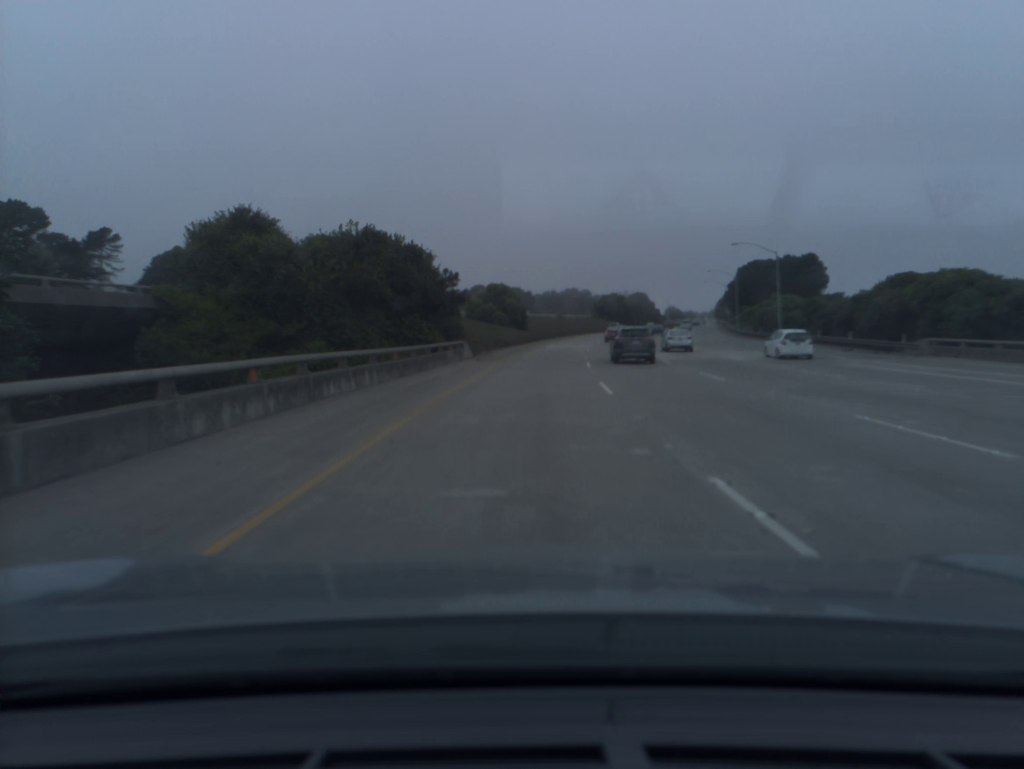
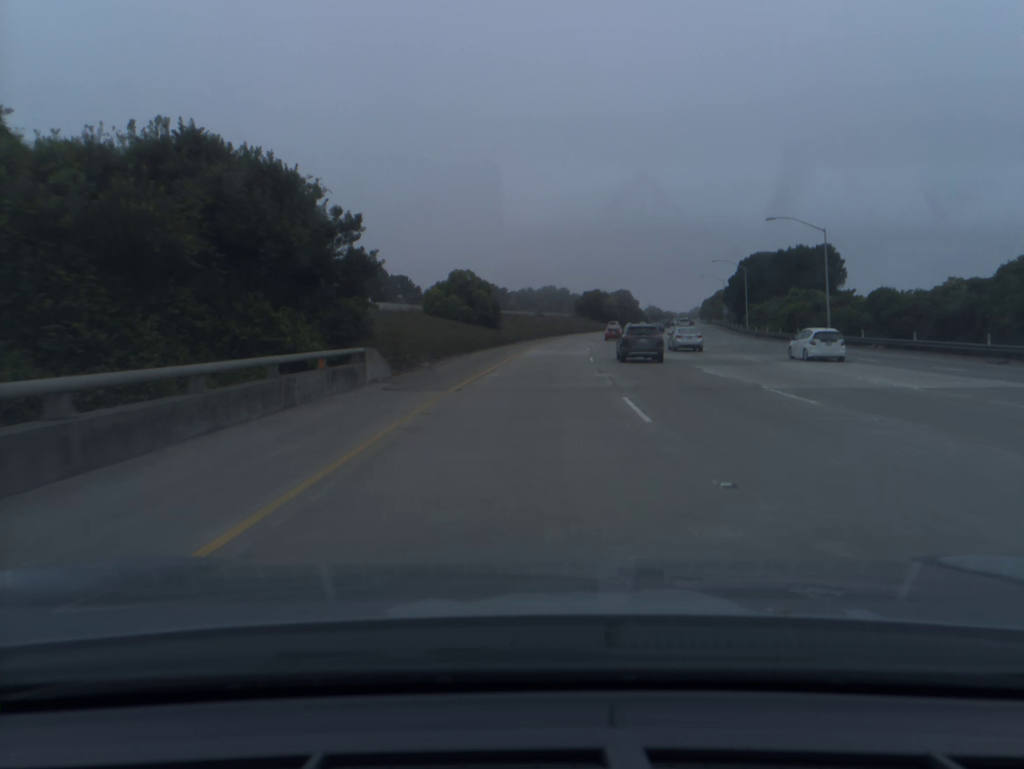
(+0.3, +19.8) m; +2°
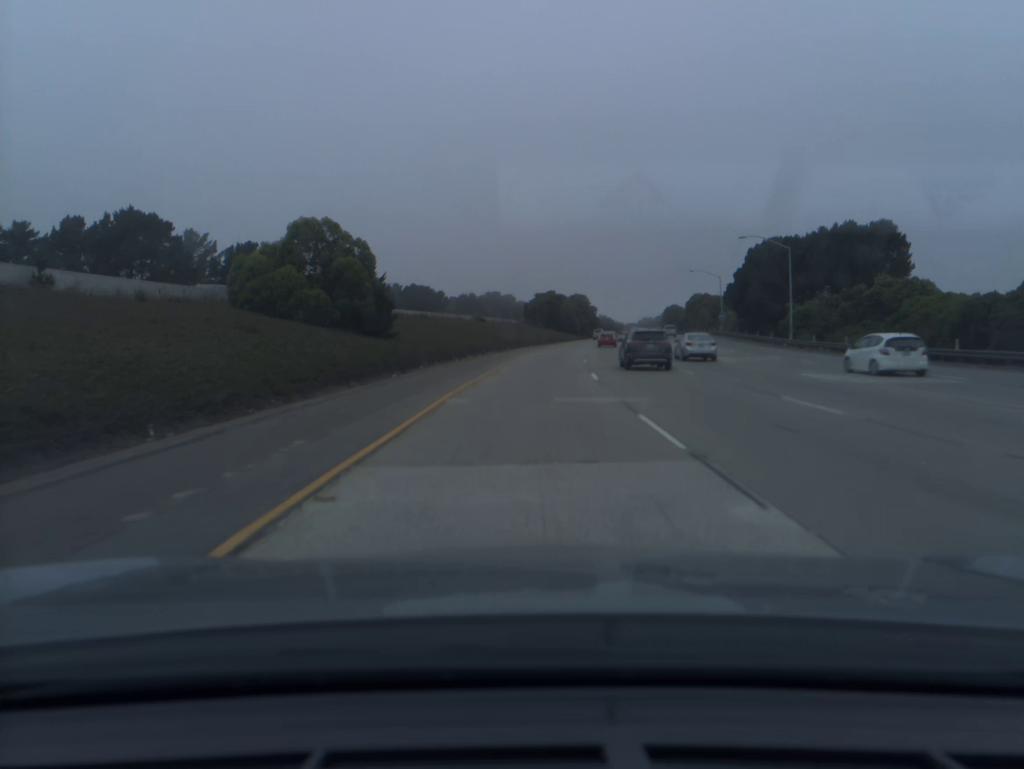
(+1.3, +39.5) m; +4°
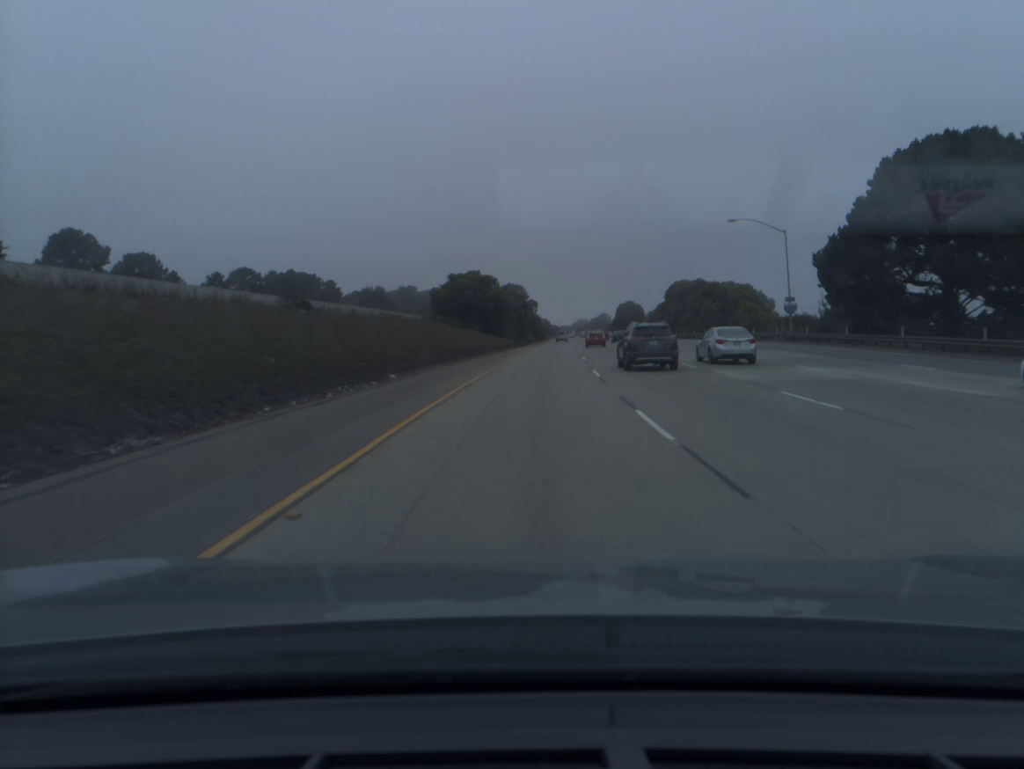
(+2.8, +58.6) m; +5°
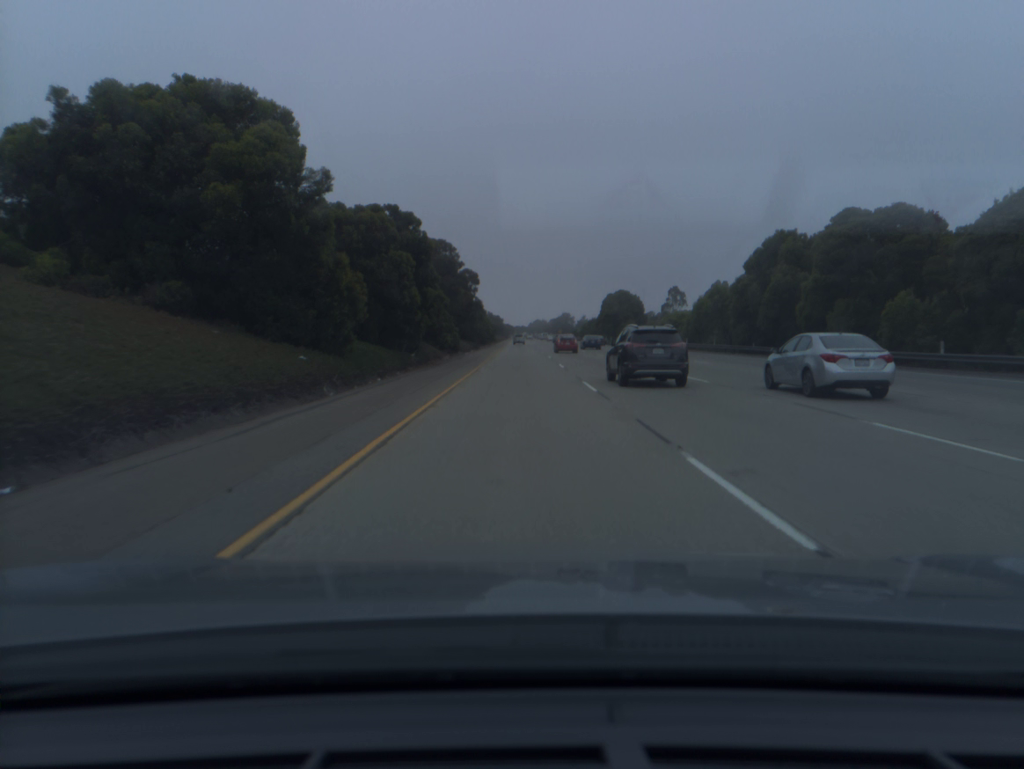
(+2.9, +78.0) m; +3°
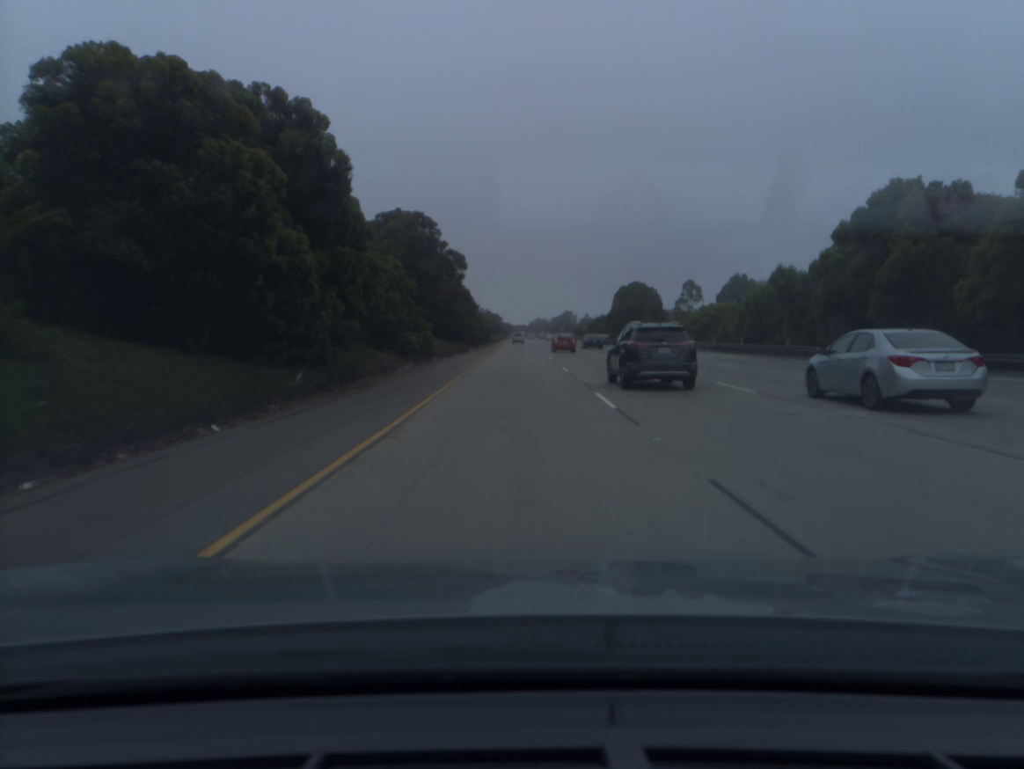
(0.0, +19.7) m; 0°
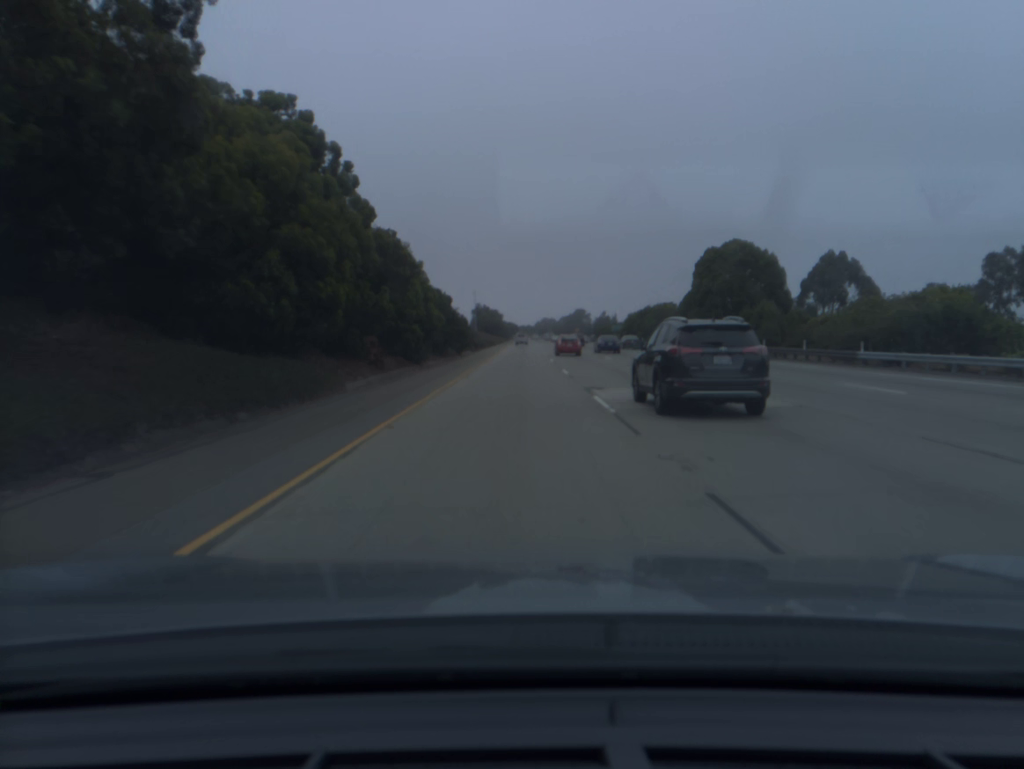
(-0.1, +59.0) m; 0°
